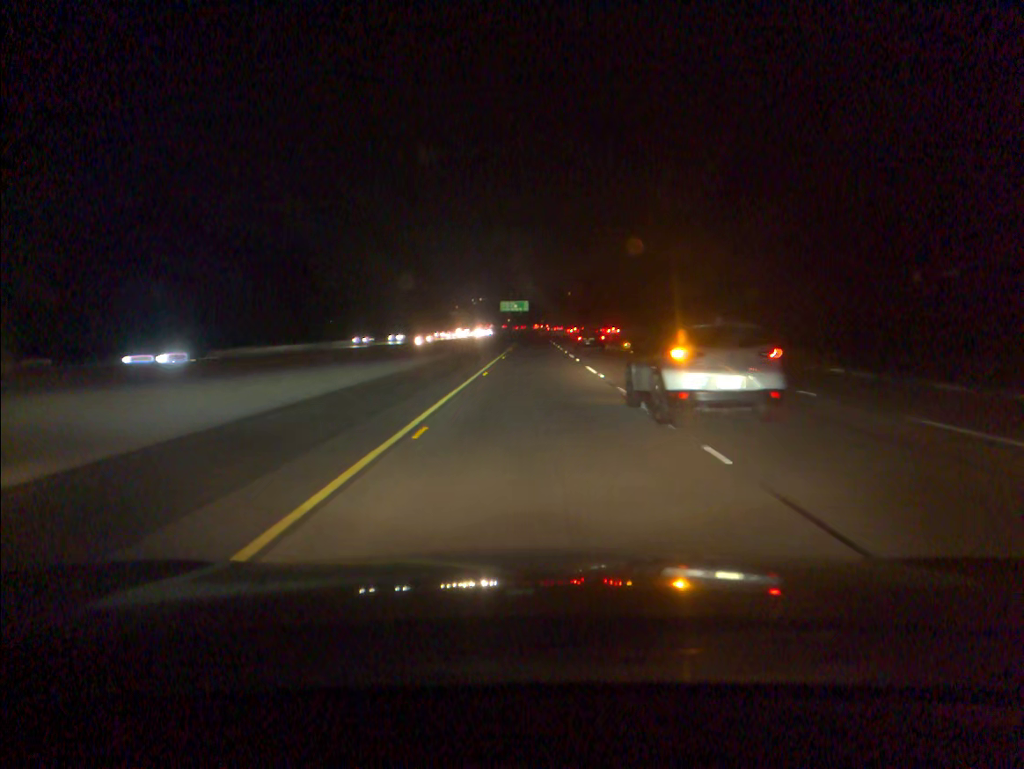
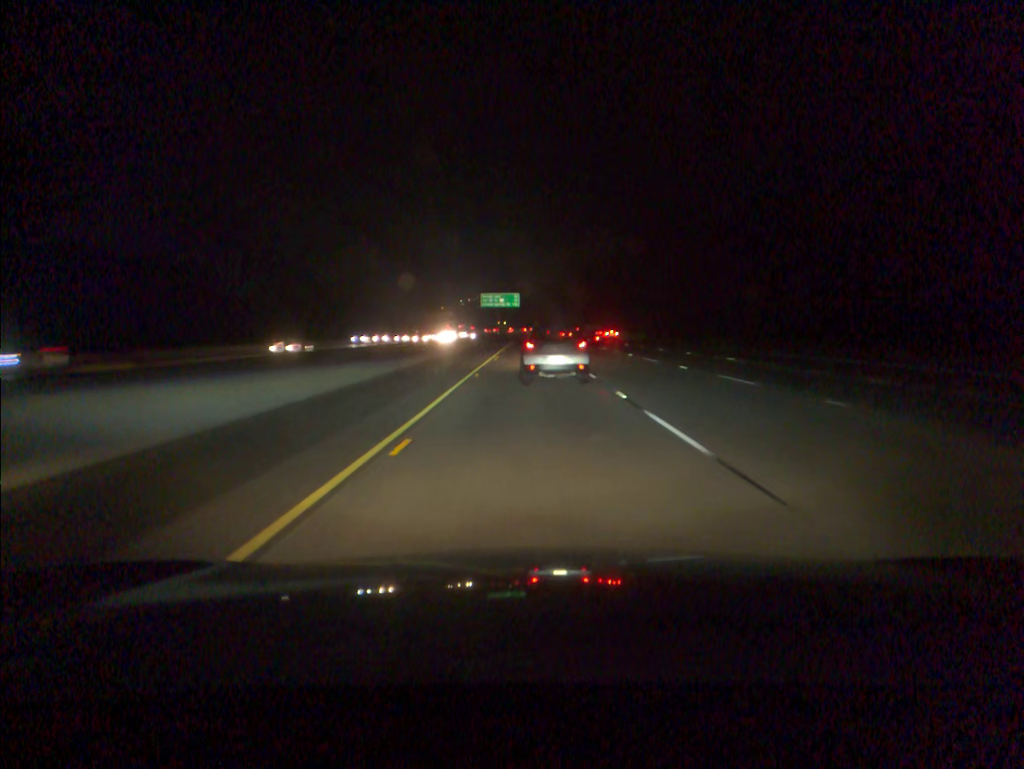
(+0.5, +59.7) m; +1°
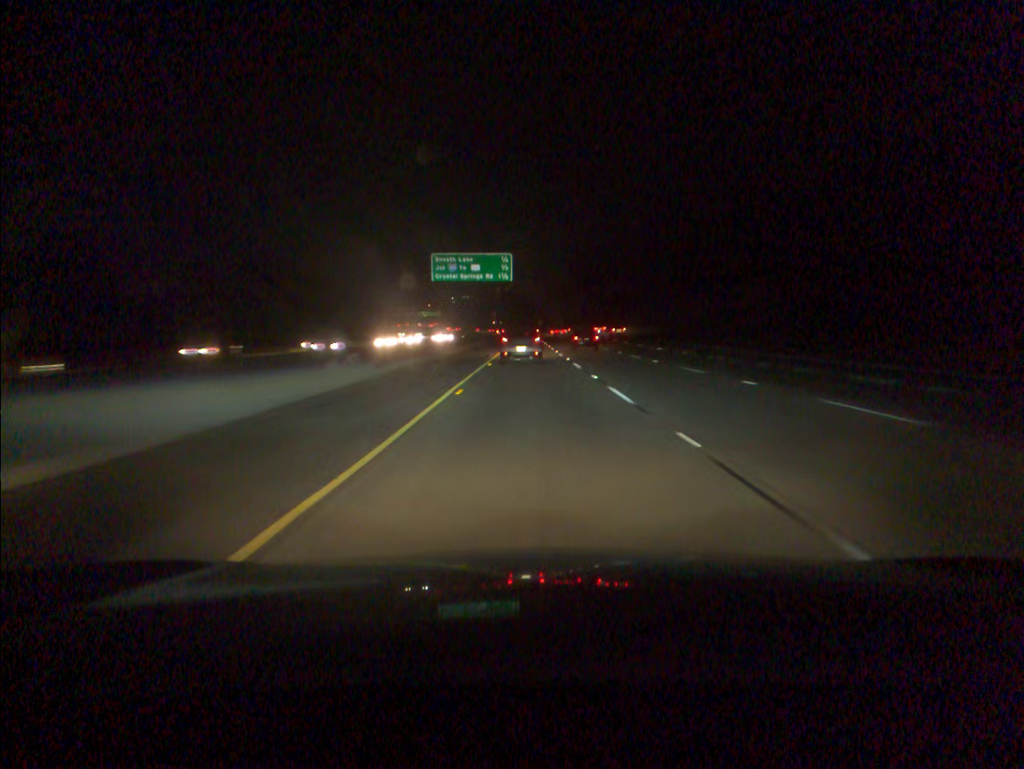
(-0.1, +79.5) m; 0°
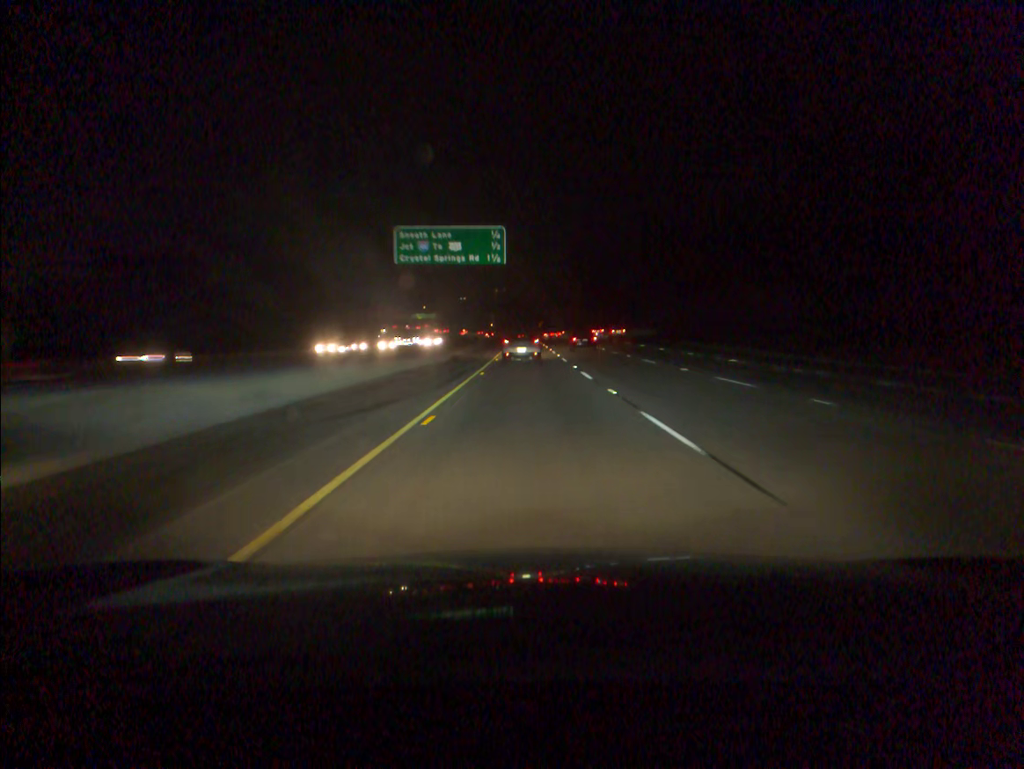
(0.0, +19.8) m; 0°
